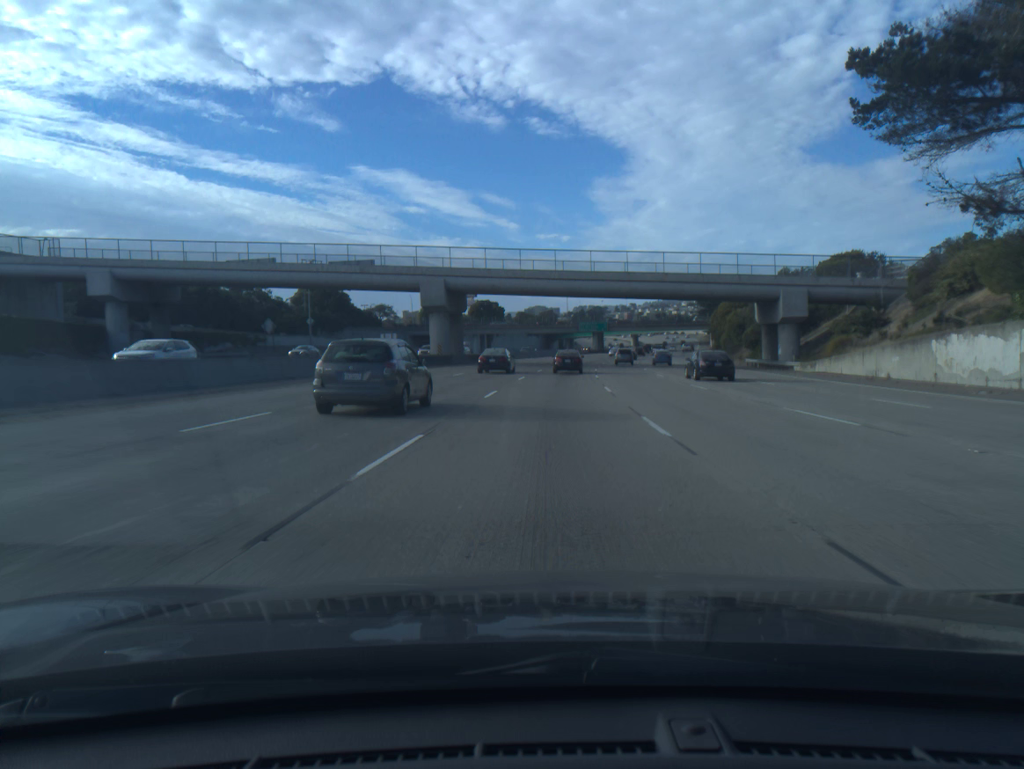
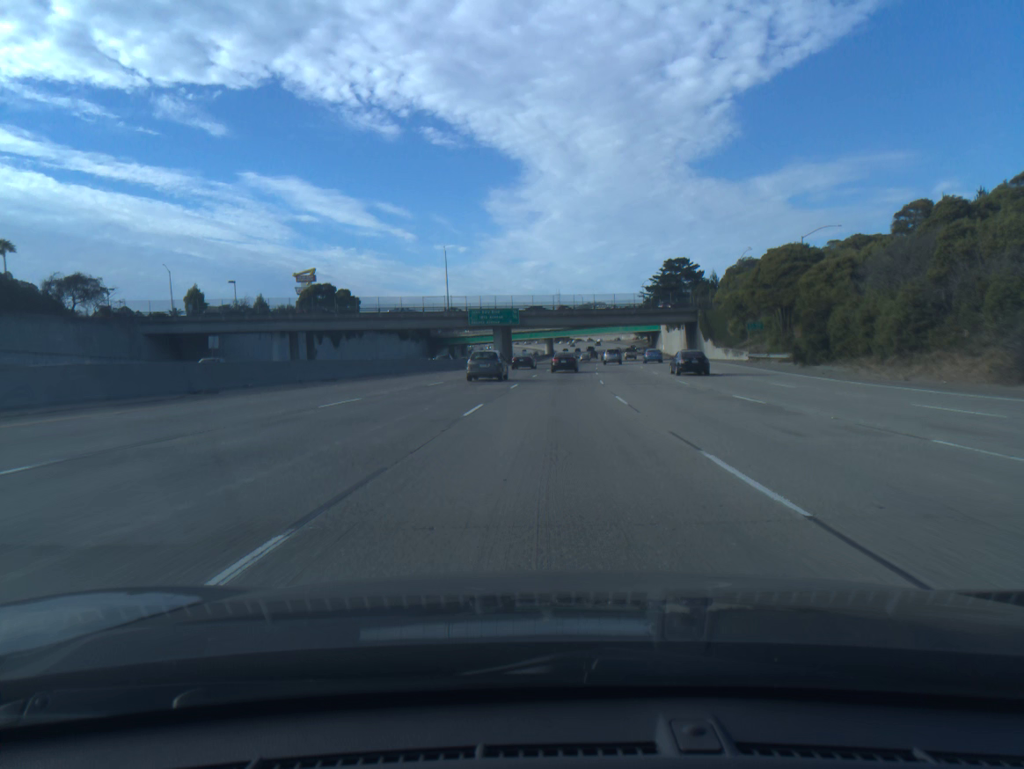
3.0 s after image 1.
(+5.4, +91.5) m; +7°
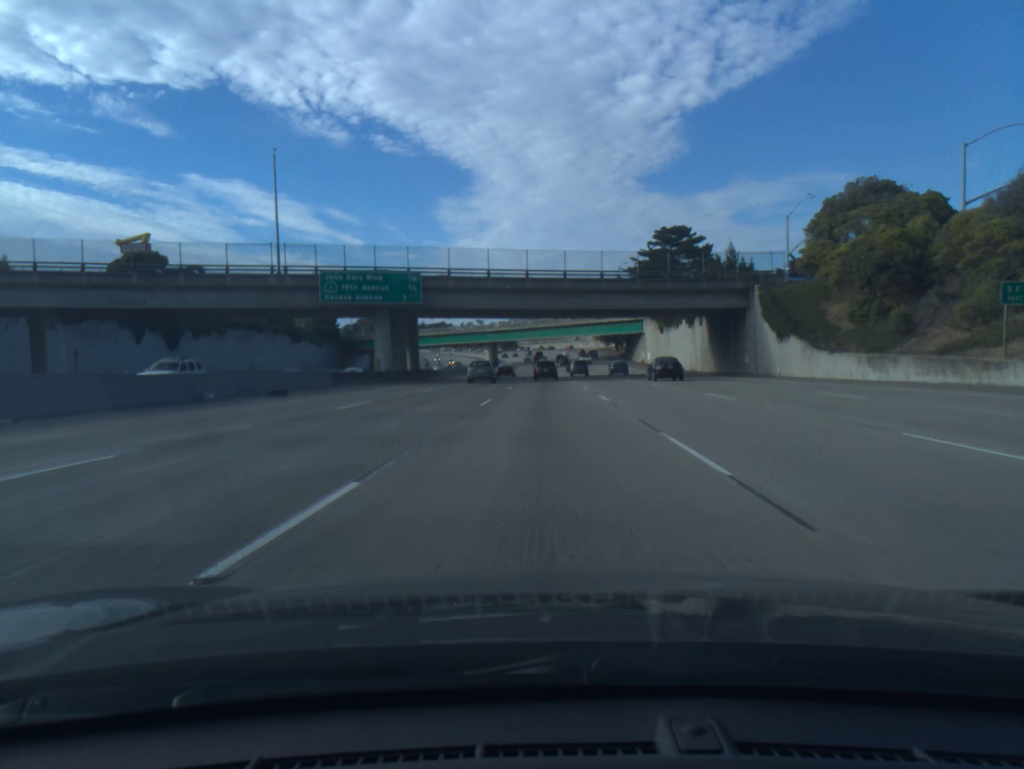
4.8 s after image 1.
(+1.9, +54.8) m; +4°
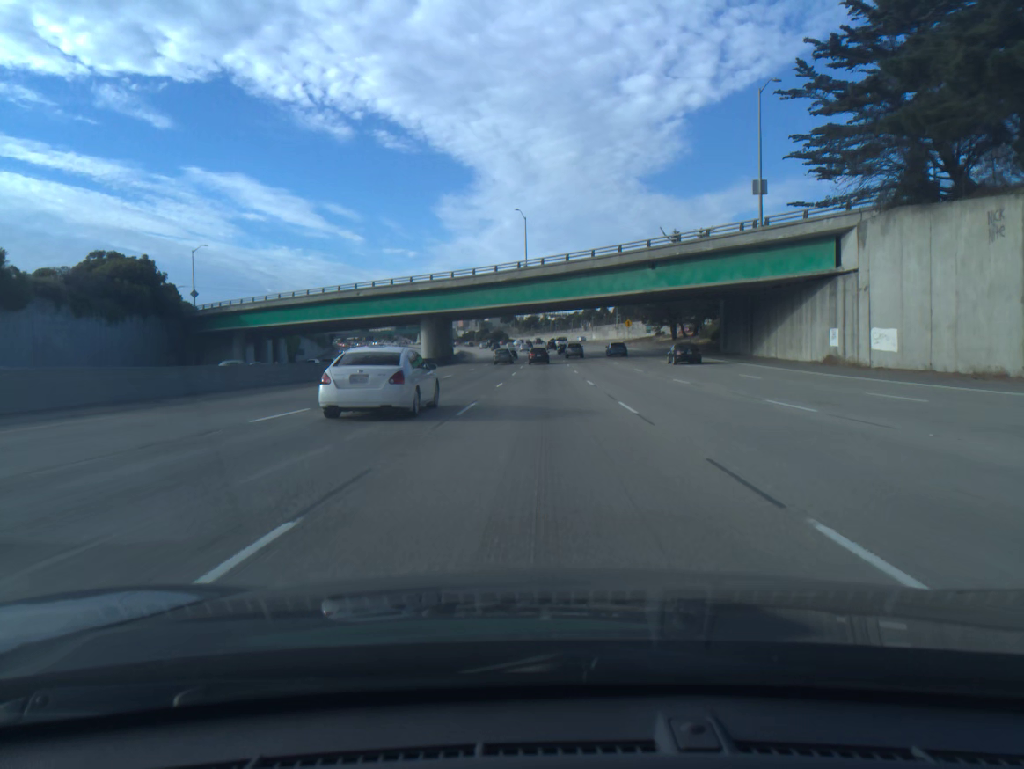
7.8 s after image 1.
(+0.7, +91.2) m; 0°
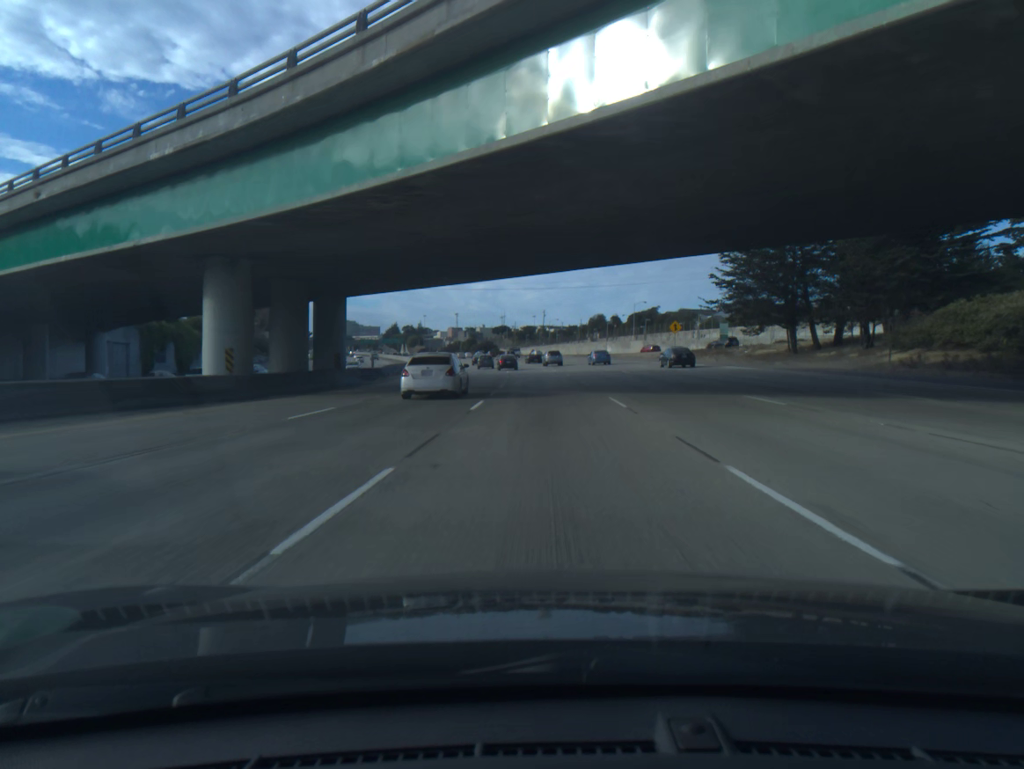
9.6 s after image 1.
(0.0, +54.8) m; 0°
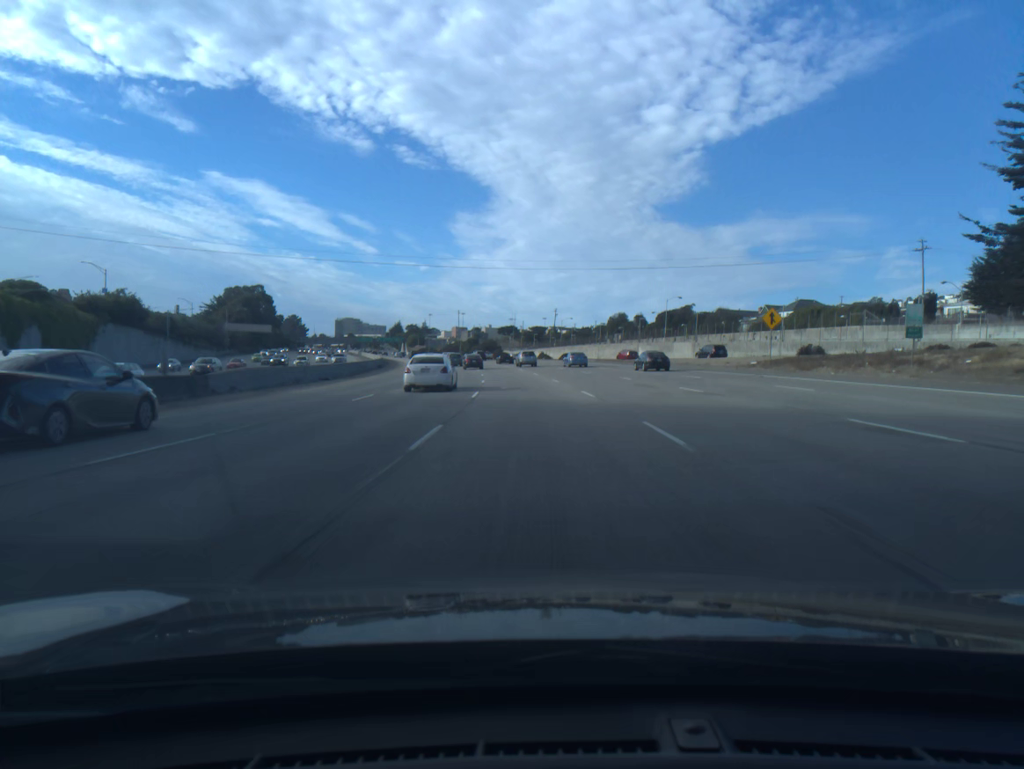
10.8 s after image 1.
(-0.1, +36.4) m; -1°
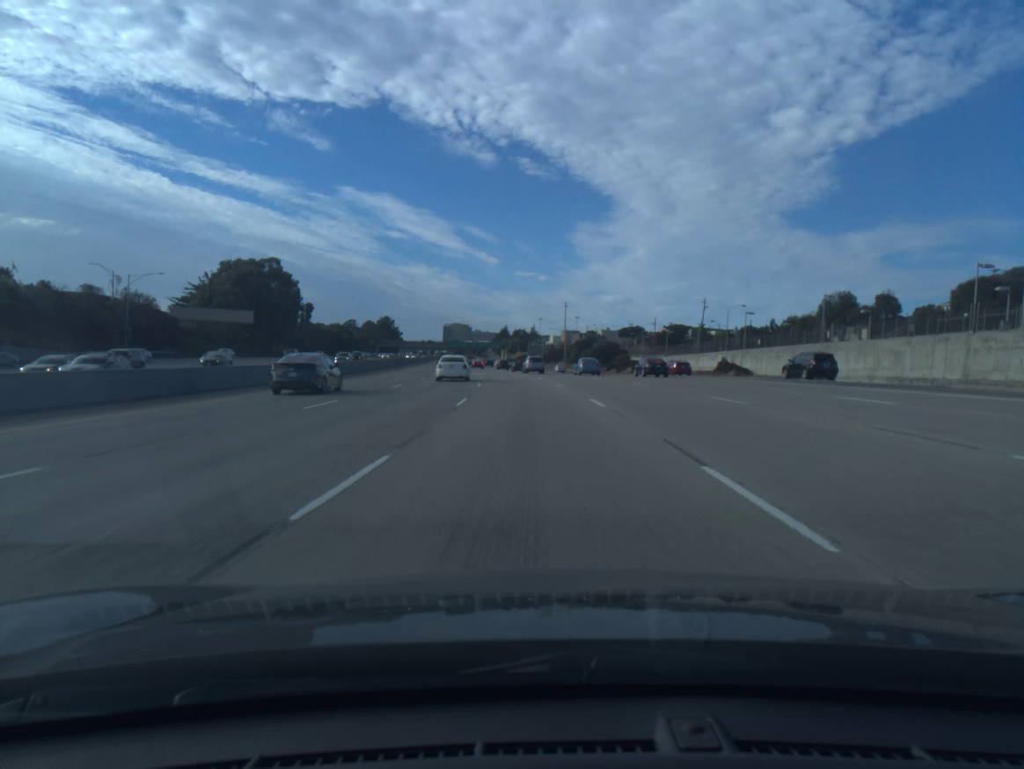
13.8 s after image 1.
(-6.1, +90.2) m; -8°
